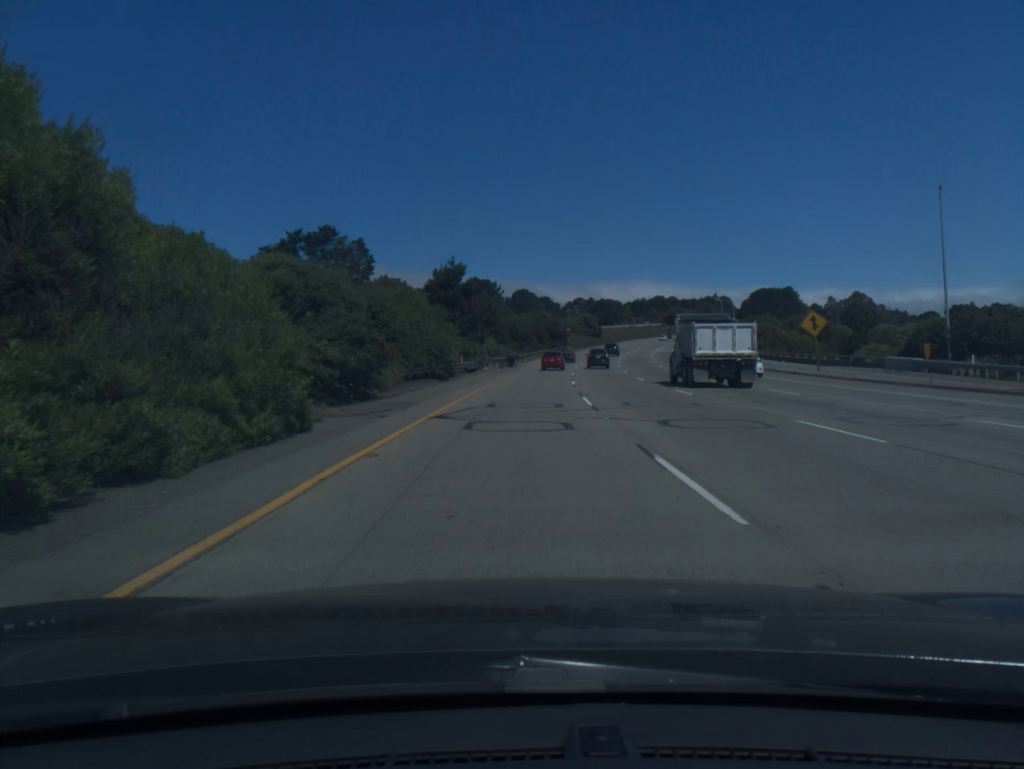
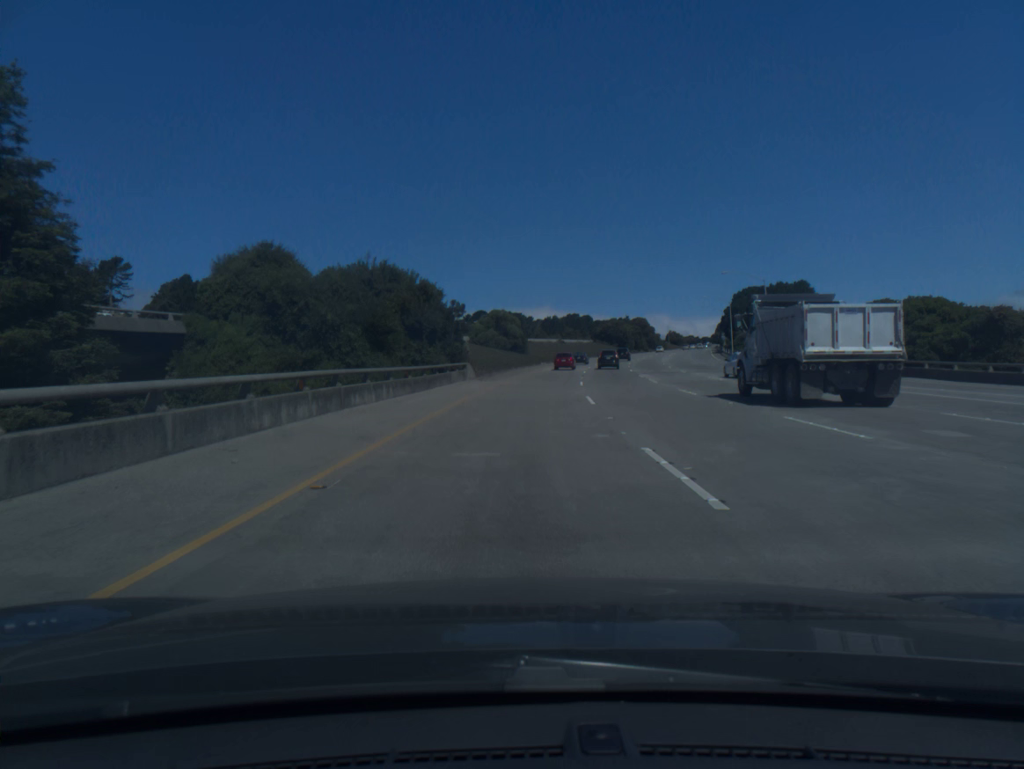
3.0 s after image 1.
(+5.7, +86.1) m; +7°
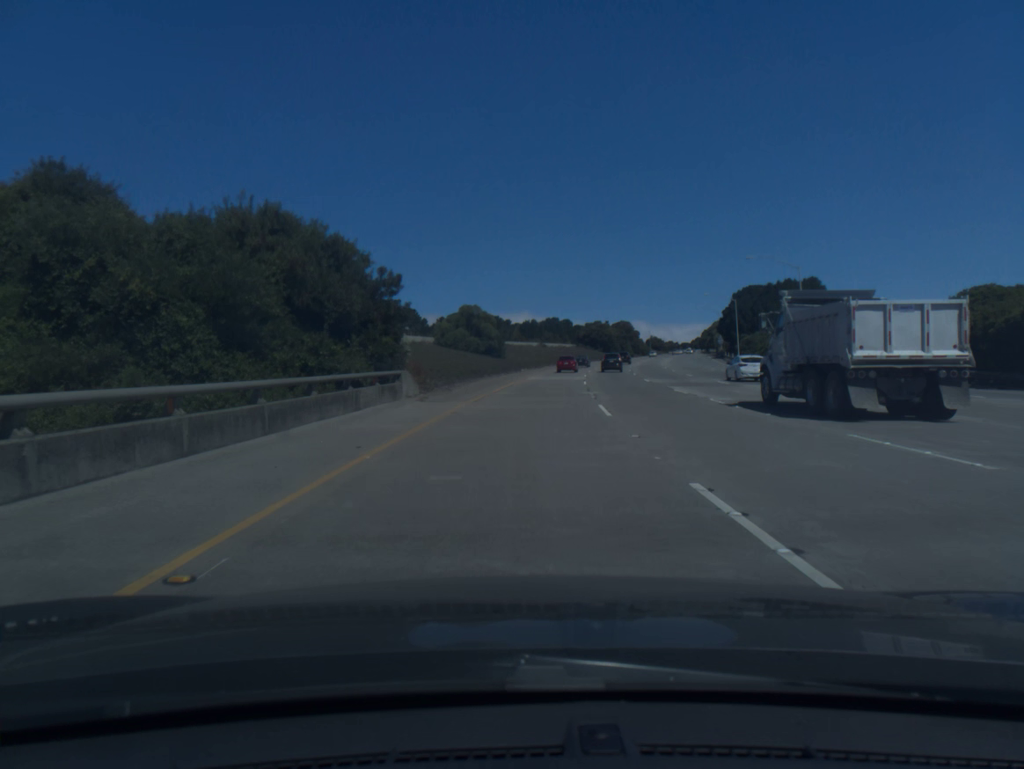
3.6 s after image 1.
(+0.2, +17.3) m; +2°
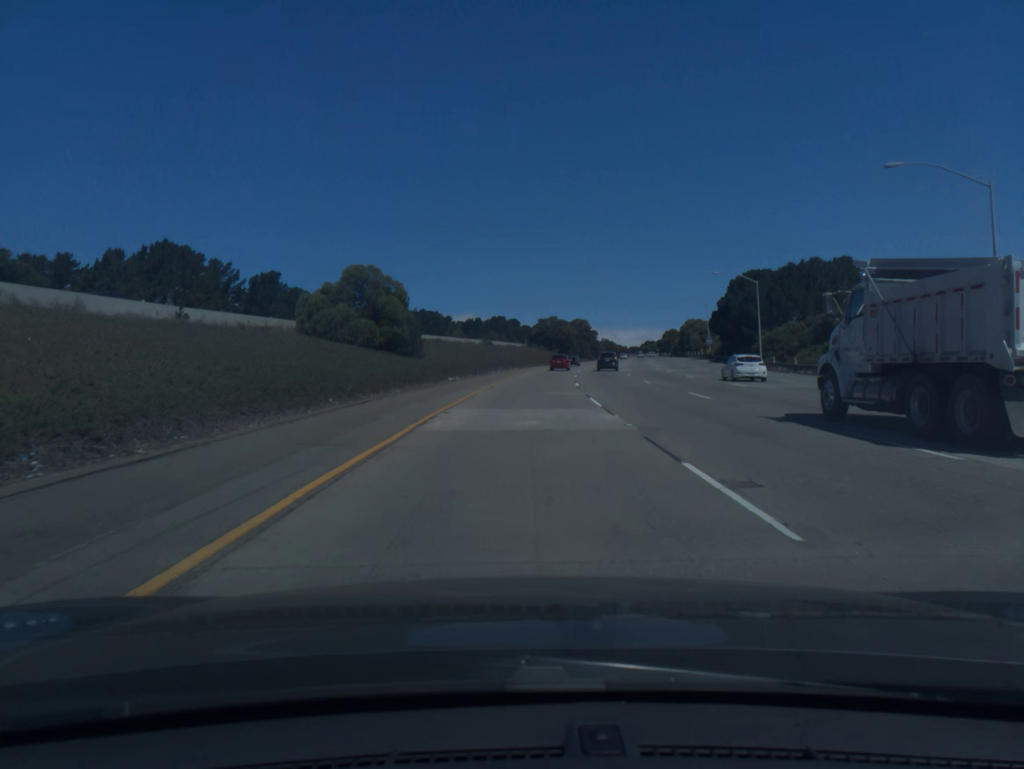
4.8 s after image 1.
(+1.1, +34.8) m; +4°
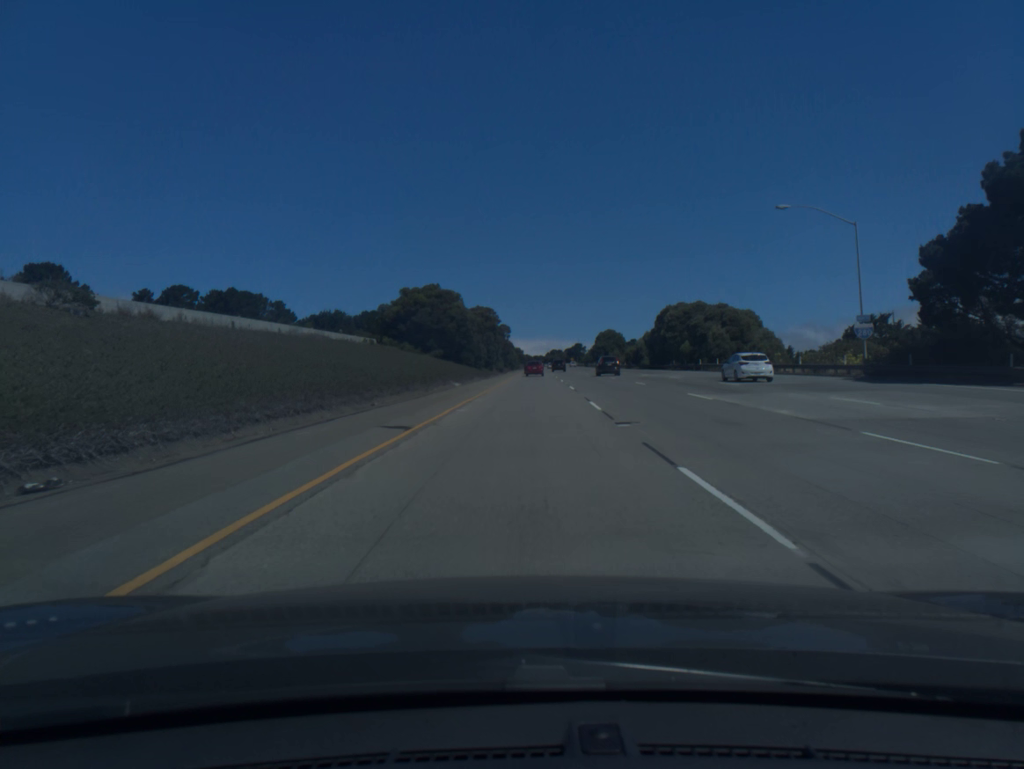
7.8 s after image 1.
(+6.2, +88.1) m; +7°
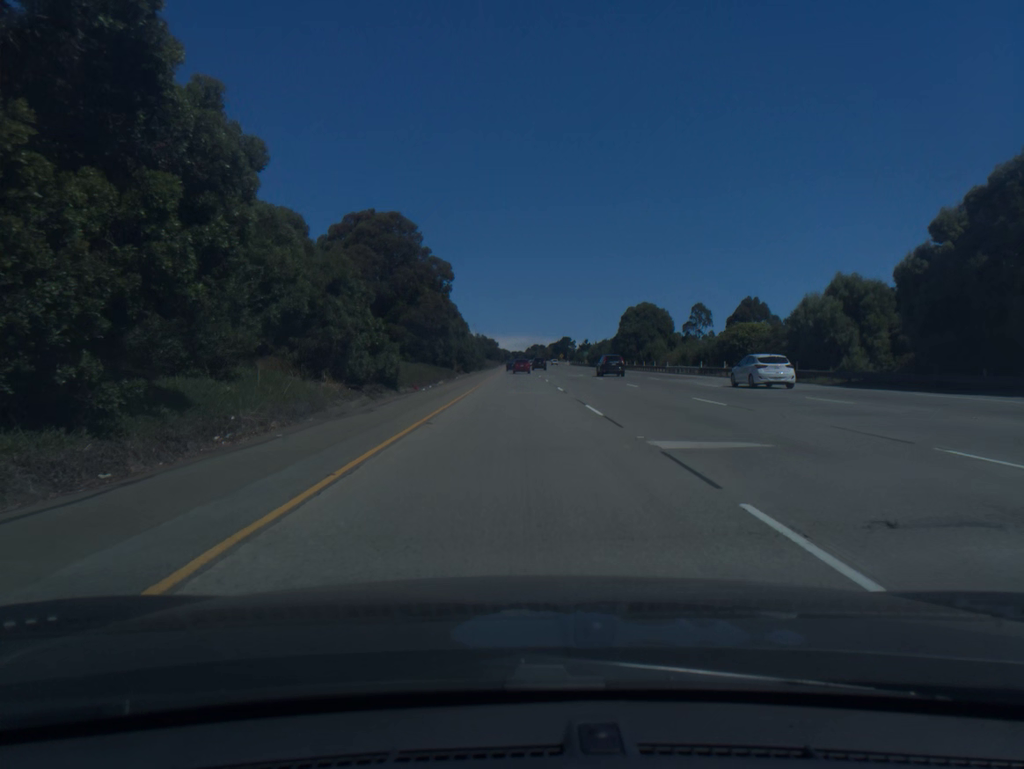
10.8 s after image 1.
(+2.2, +90.1) m; +2°
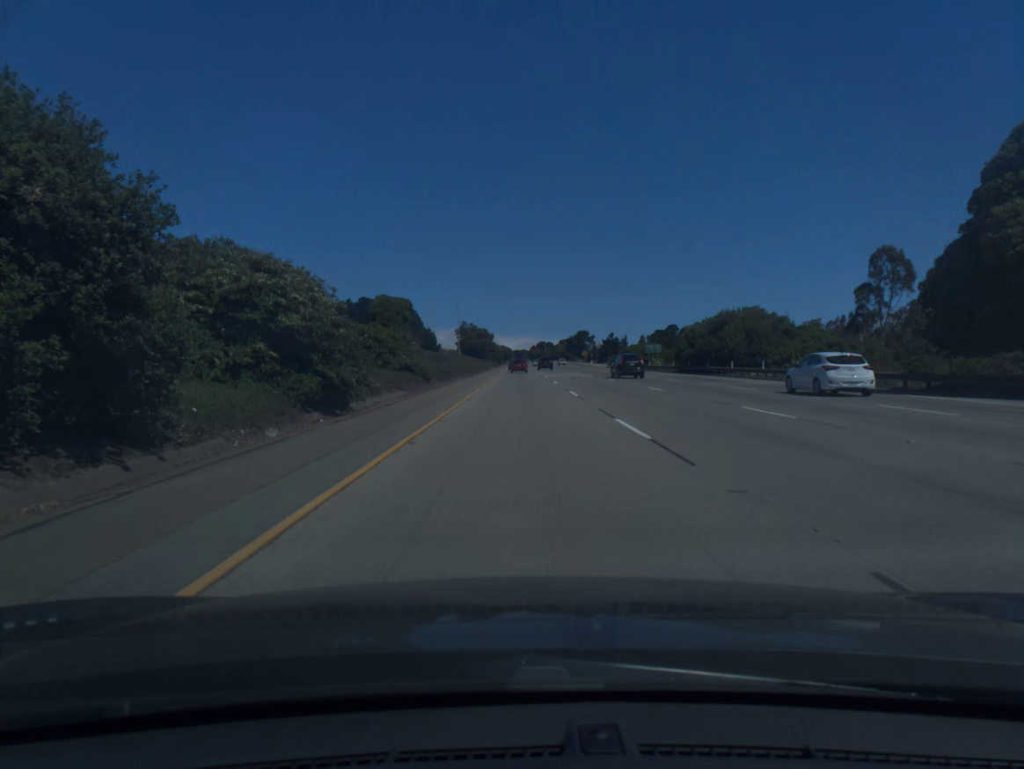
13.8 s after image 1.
(-0.3, +92.5) m; 0°
